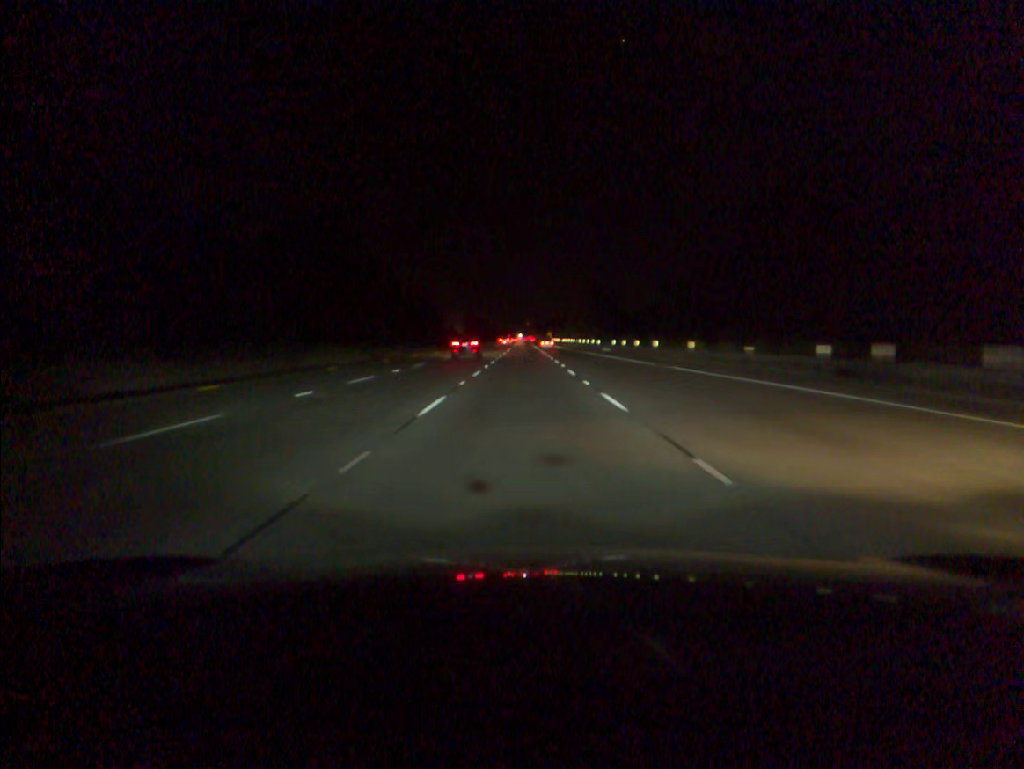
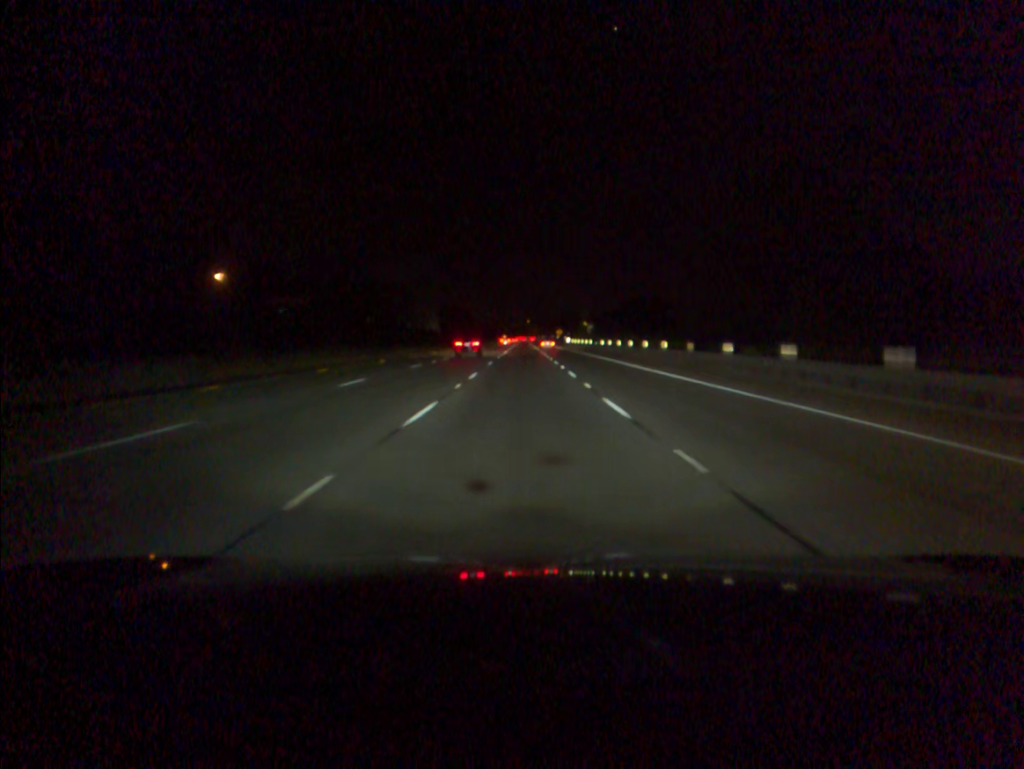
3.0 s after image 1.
(0.0, +88.8) m; 0°
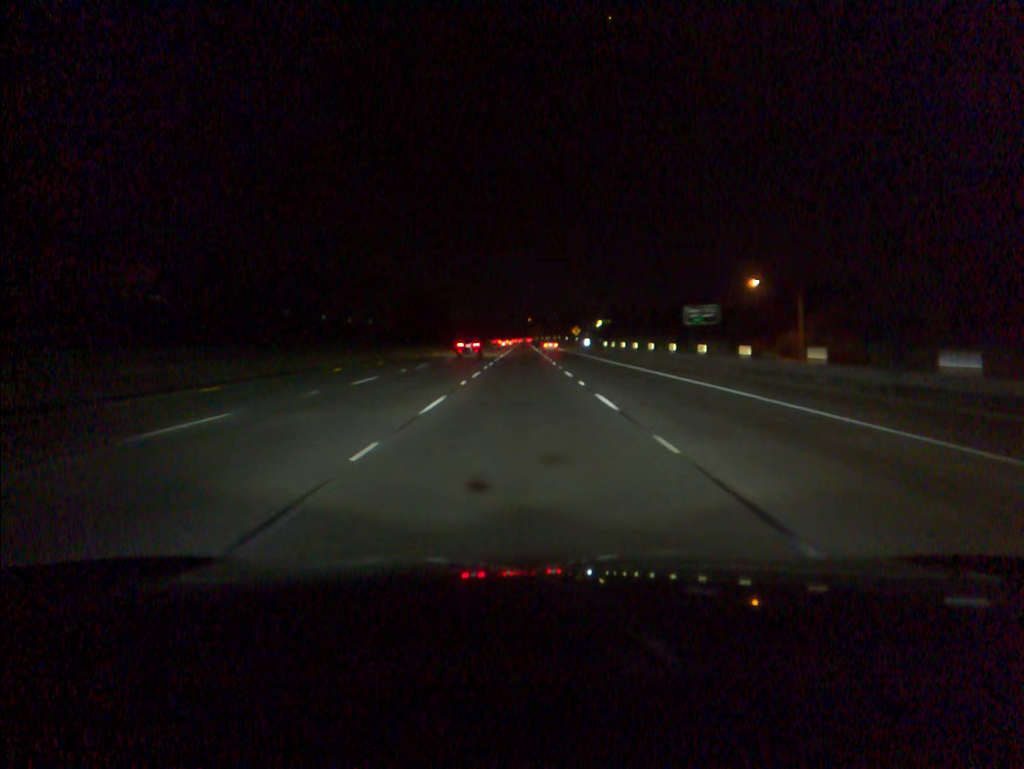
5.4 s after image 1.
(0.0, +71.0) m; 0°
